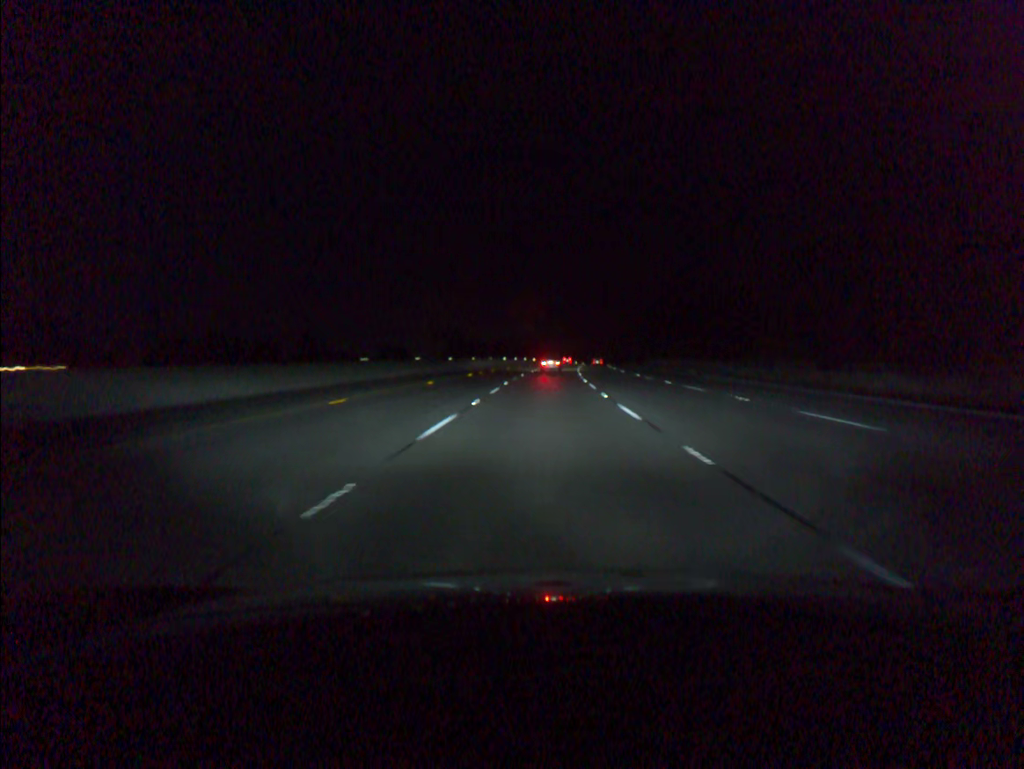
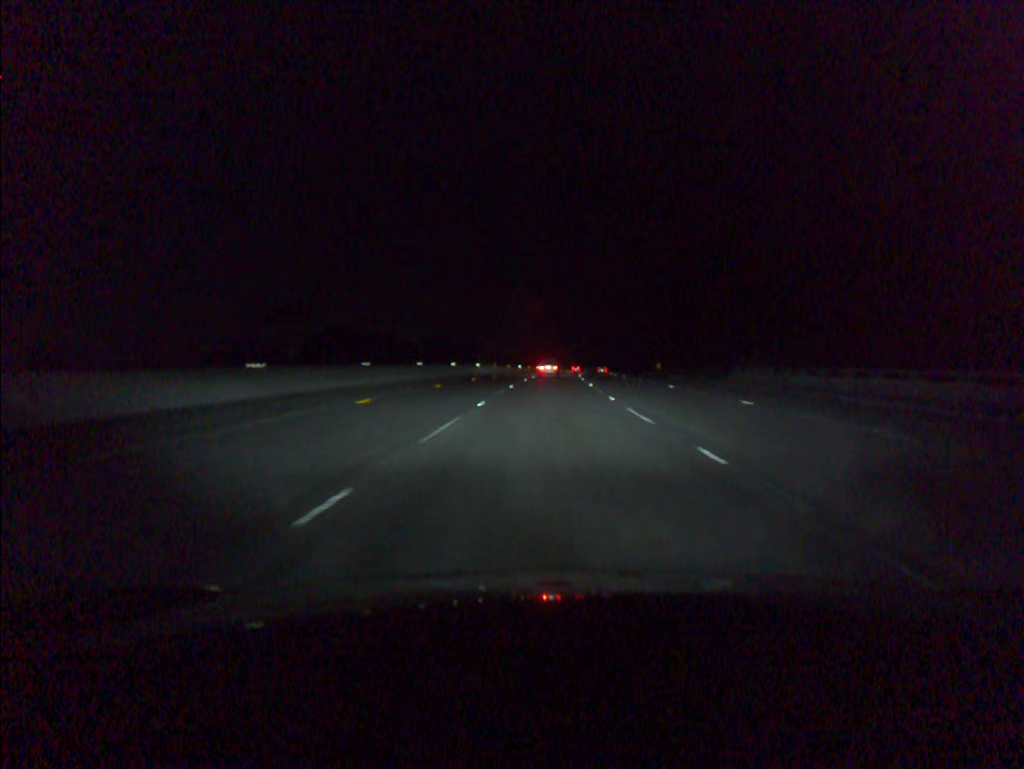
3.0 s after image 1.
(+2.2, +86.9) m; +3°
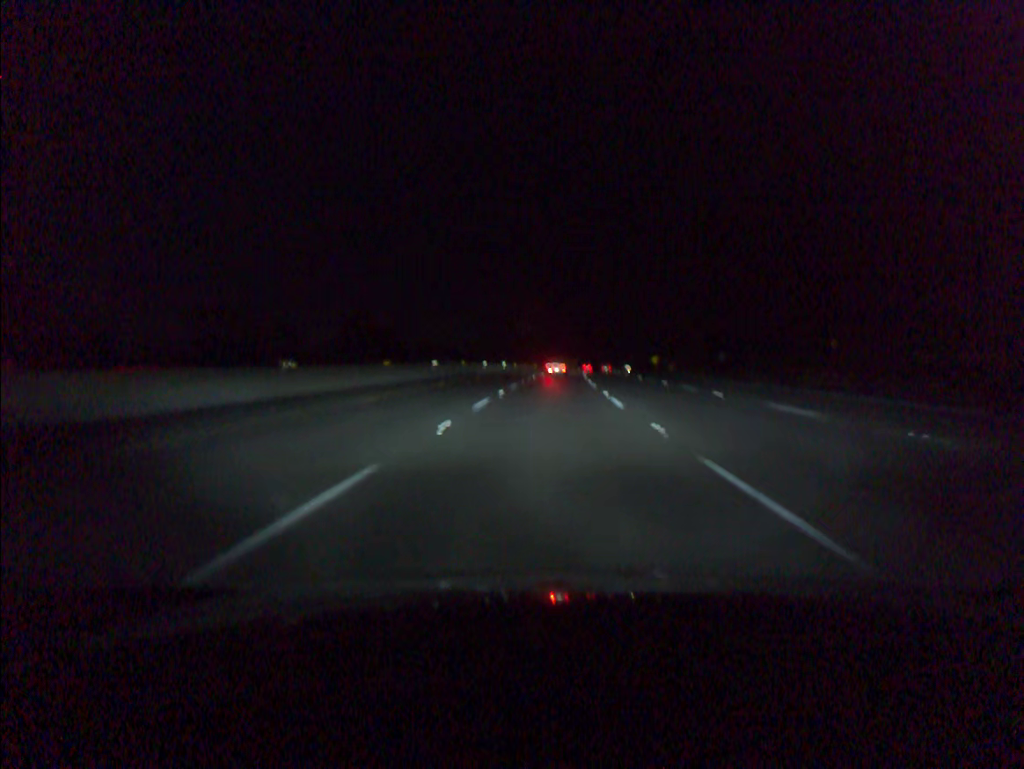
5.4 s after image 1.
(+1.5, +70.1) m; +3°
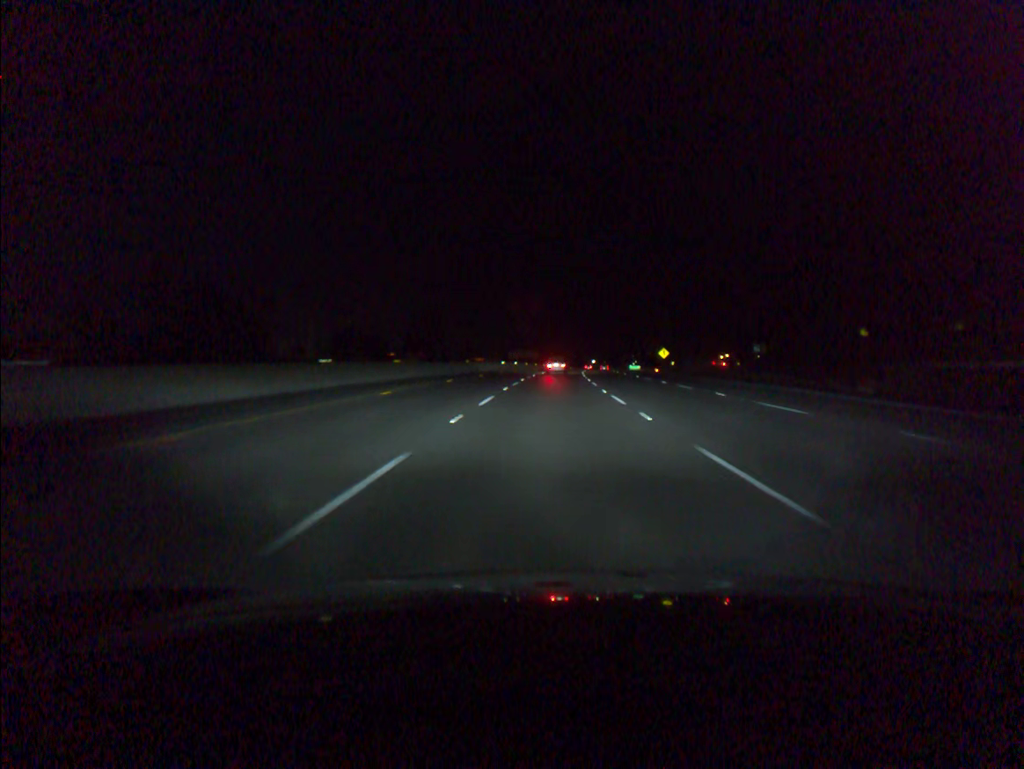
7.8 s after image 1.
(+1.9, +70.4) m; +3°
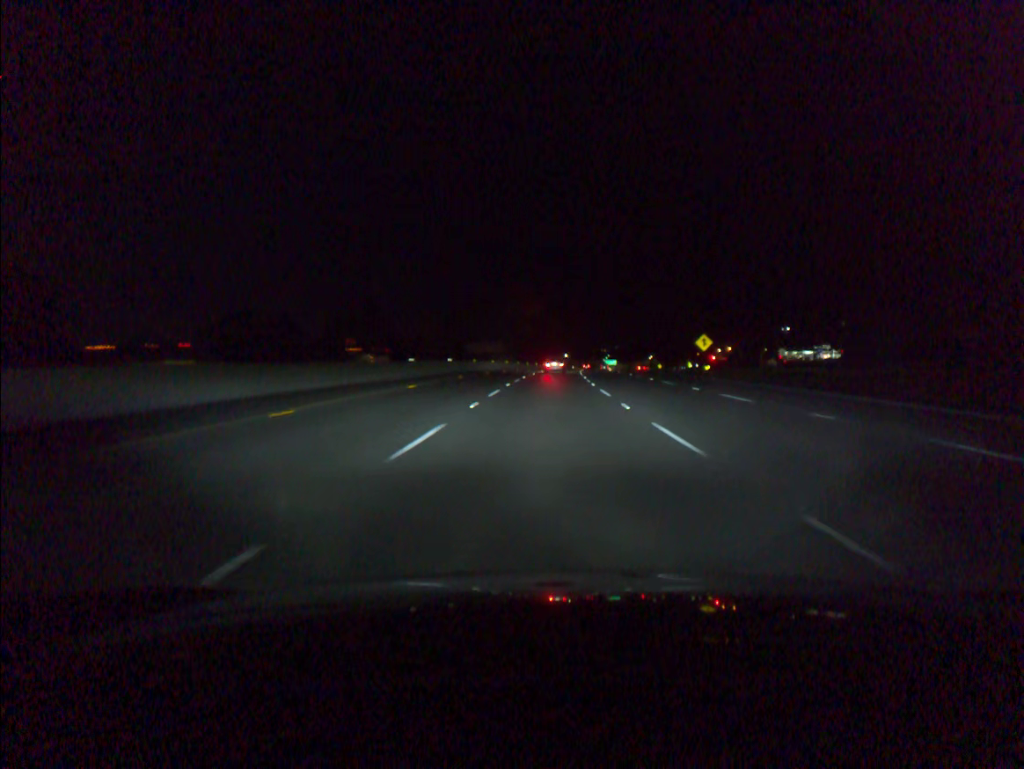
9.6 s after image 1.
(+1.1, +53.0) m; +2°
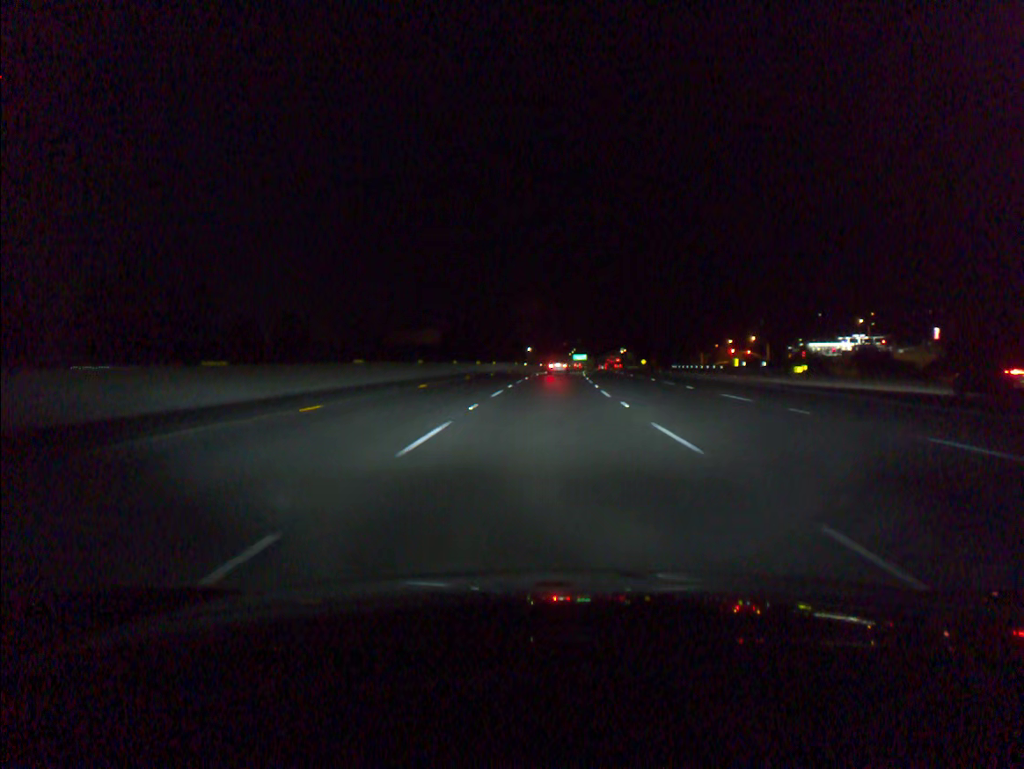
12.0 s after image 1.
(+1.7, +70.9) m; +3°
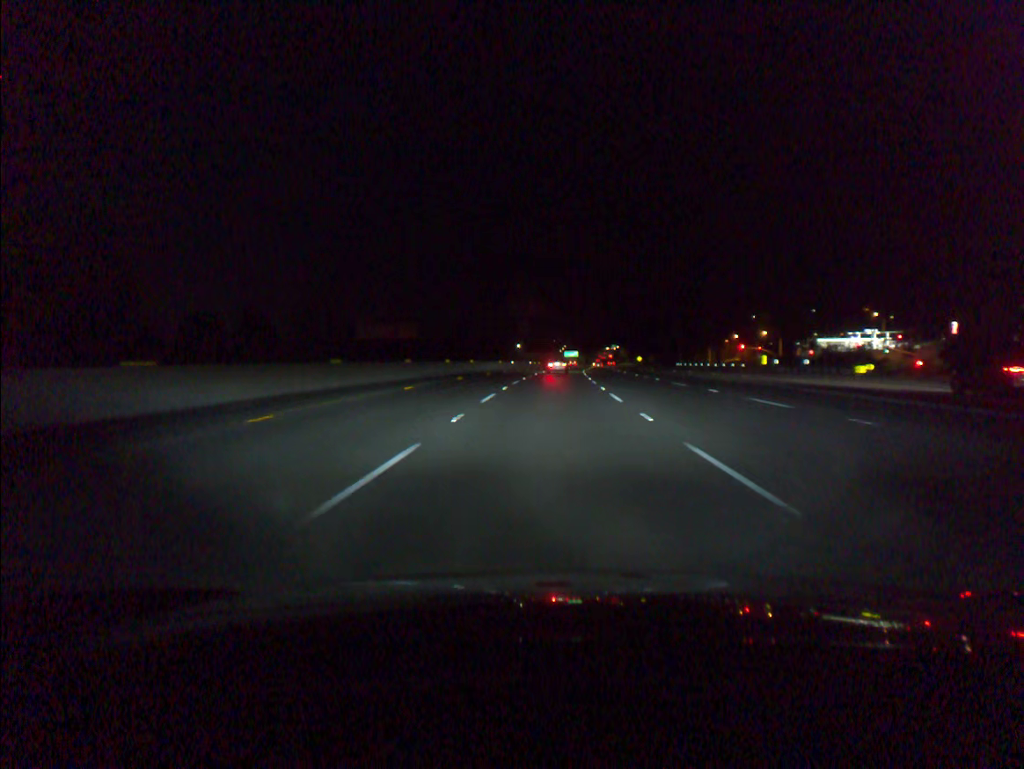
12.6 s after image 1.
(+0.1, +17.8) m; +1°
